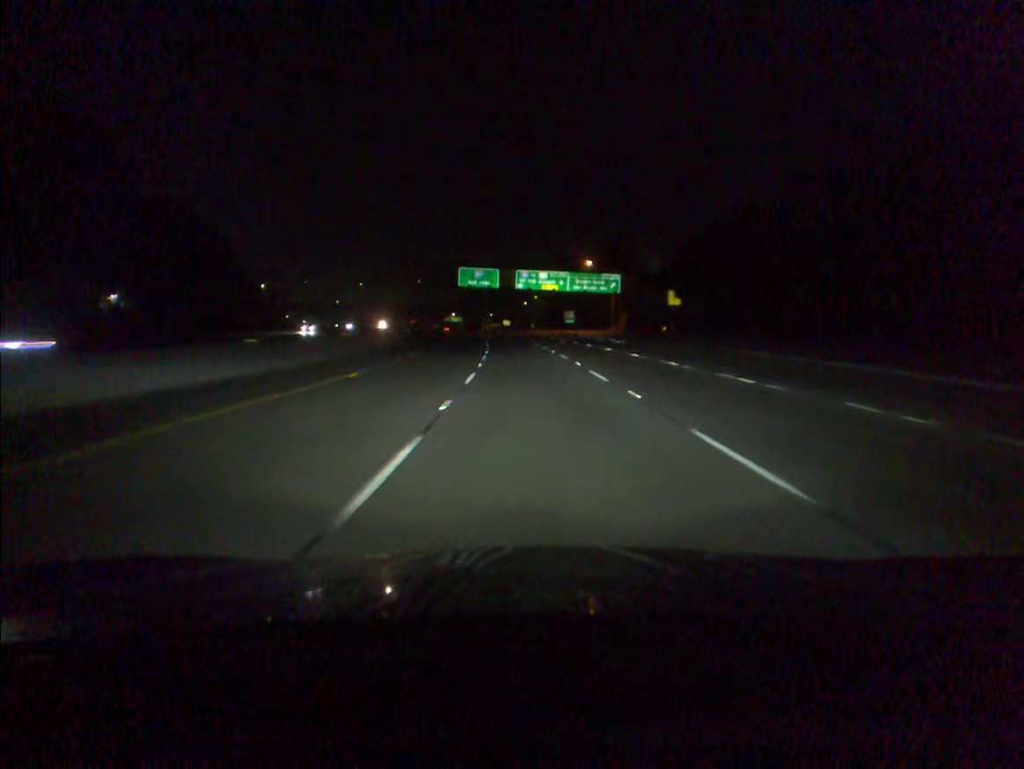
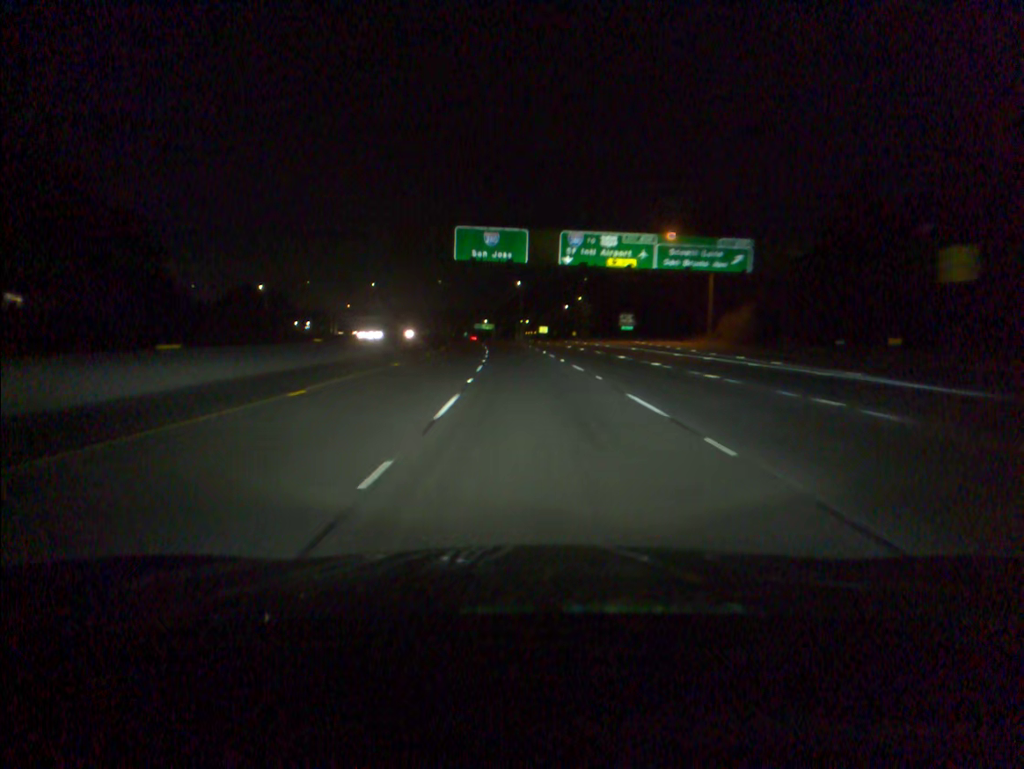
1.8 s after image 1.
(-1.2, +50.1) m; -3°
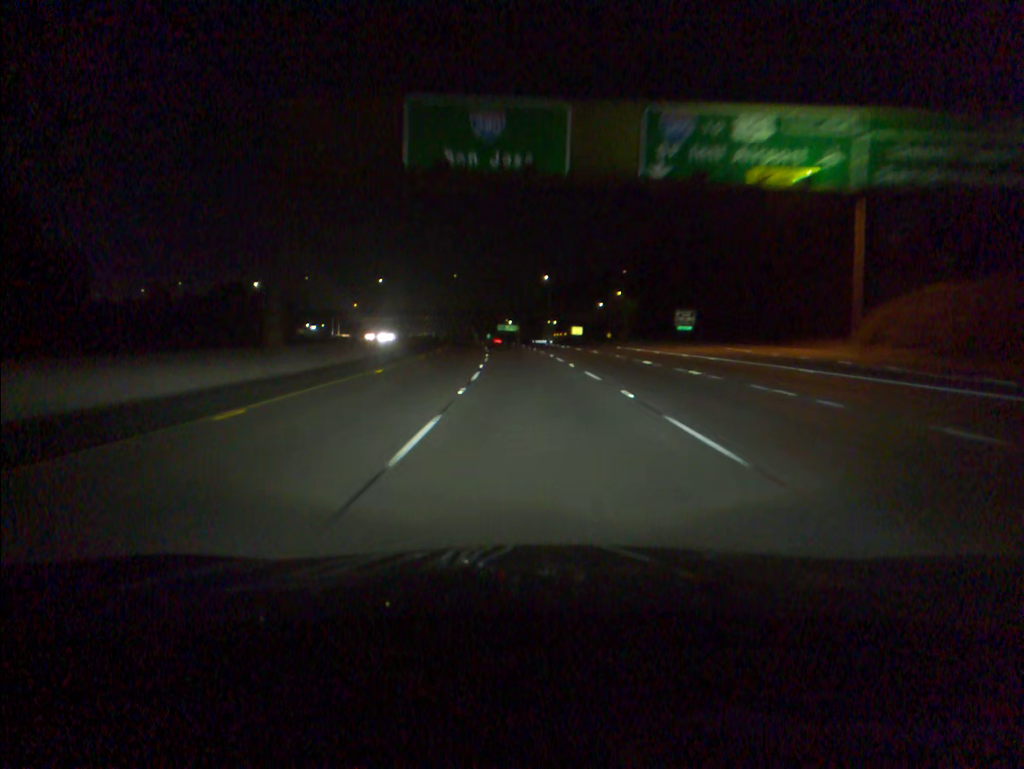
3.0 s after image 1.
(-0.6, +33.4) m; -2°
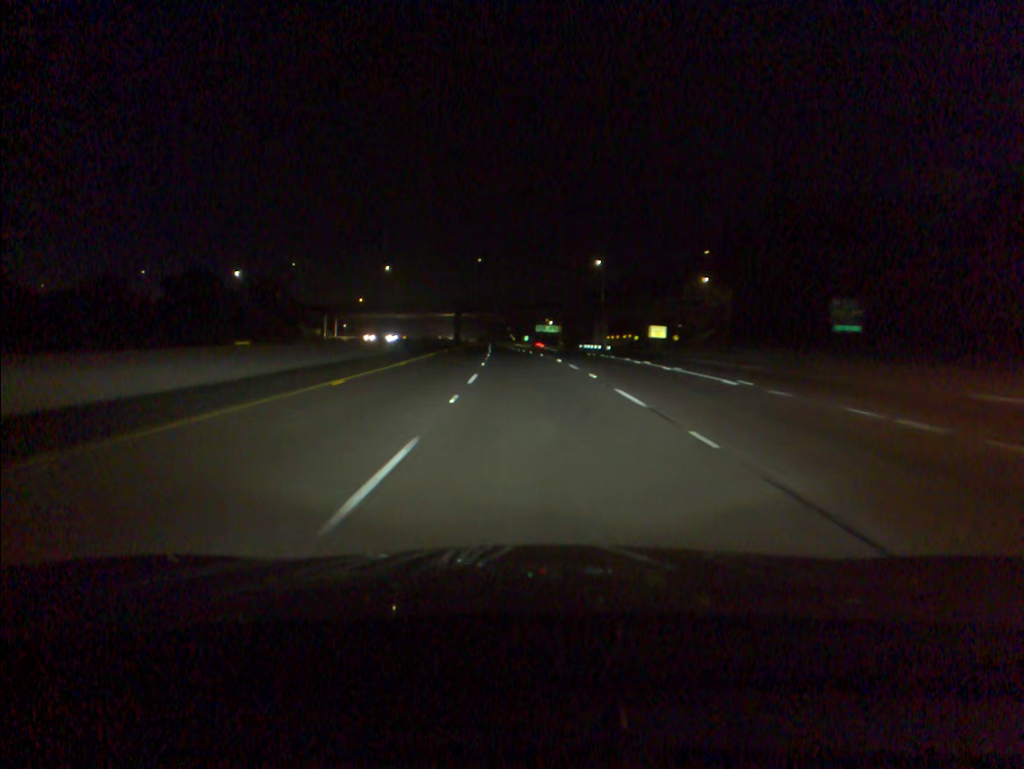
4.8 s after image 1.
(-1.2, +50.3) m; -3°
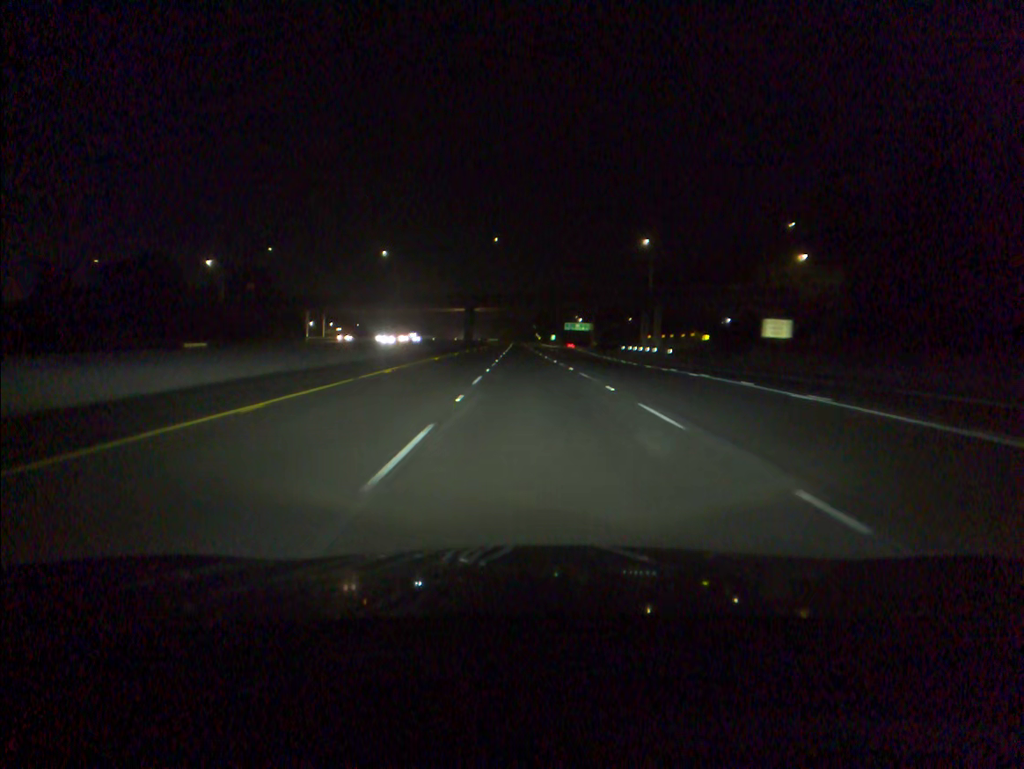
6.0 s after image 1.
(-0.6, +33.8) m; -2°
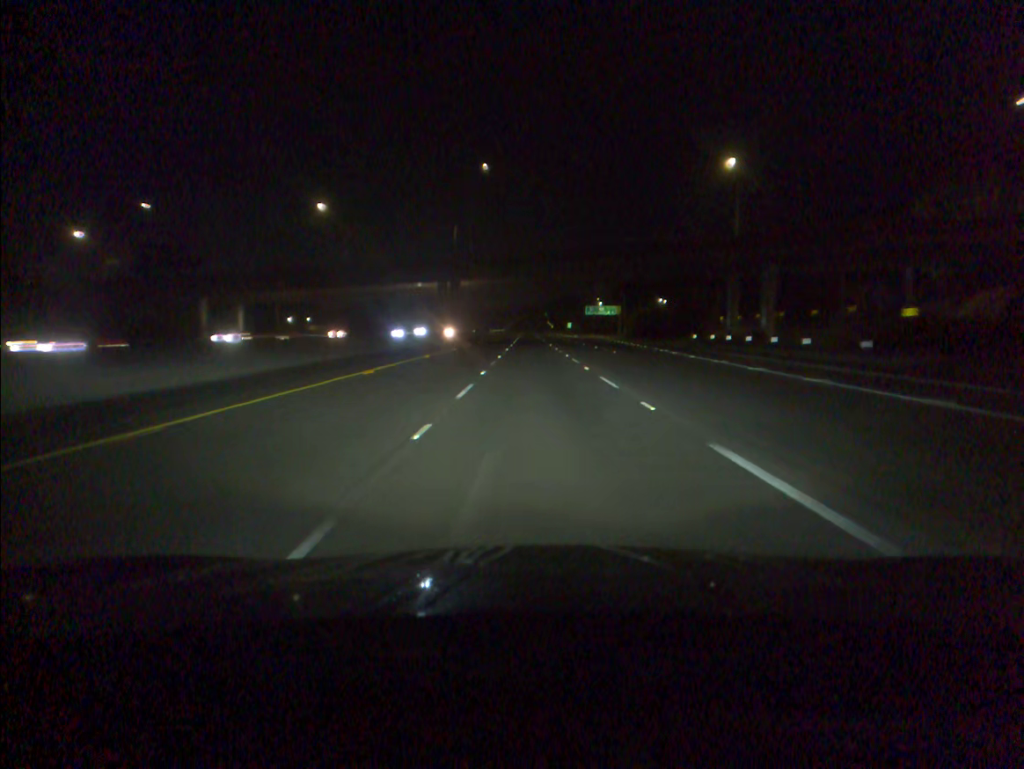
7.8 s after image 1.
(-0.6, +50.9) m; -1°
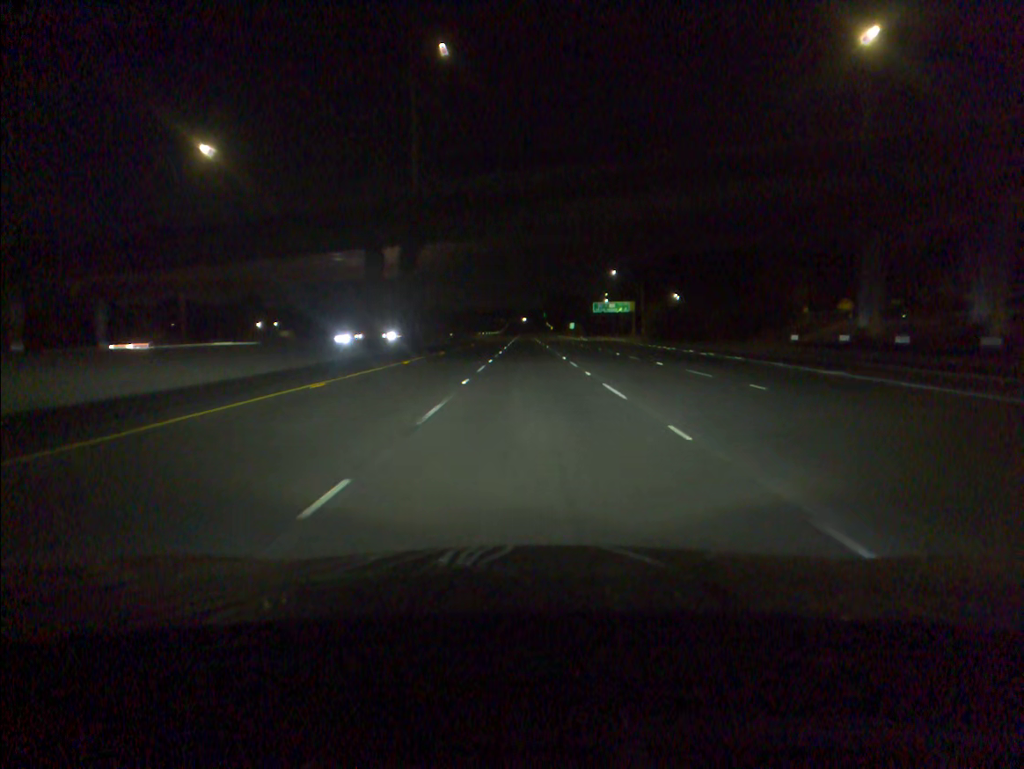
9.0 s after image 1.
(+0.1, +33.9) m; 0°
